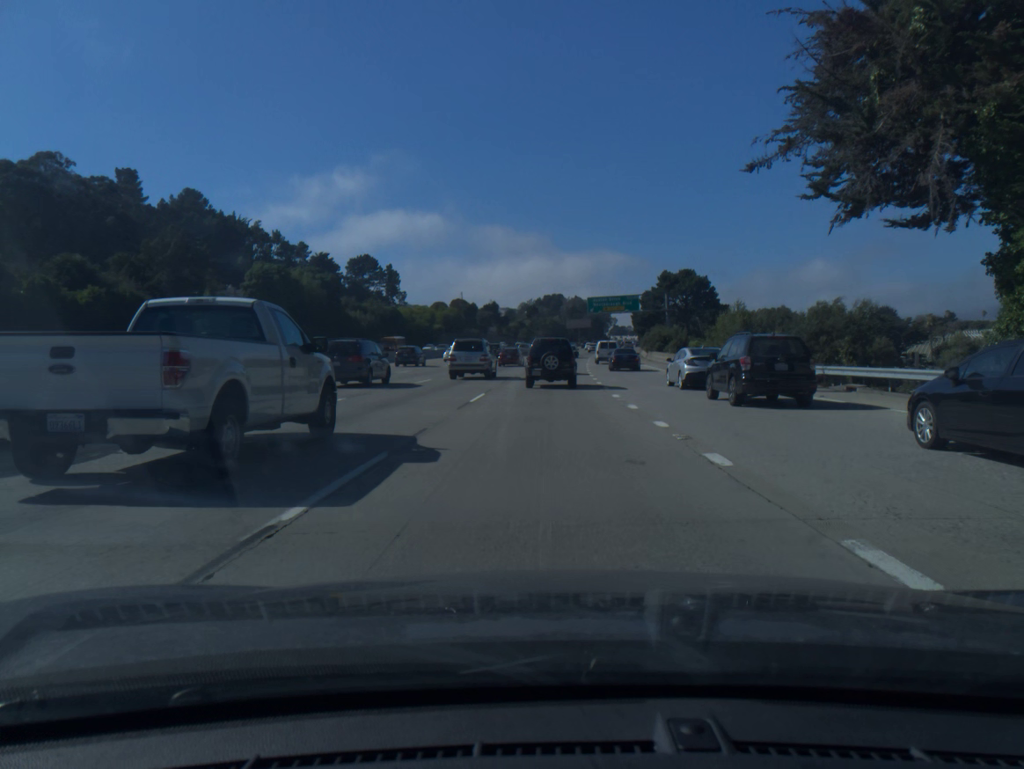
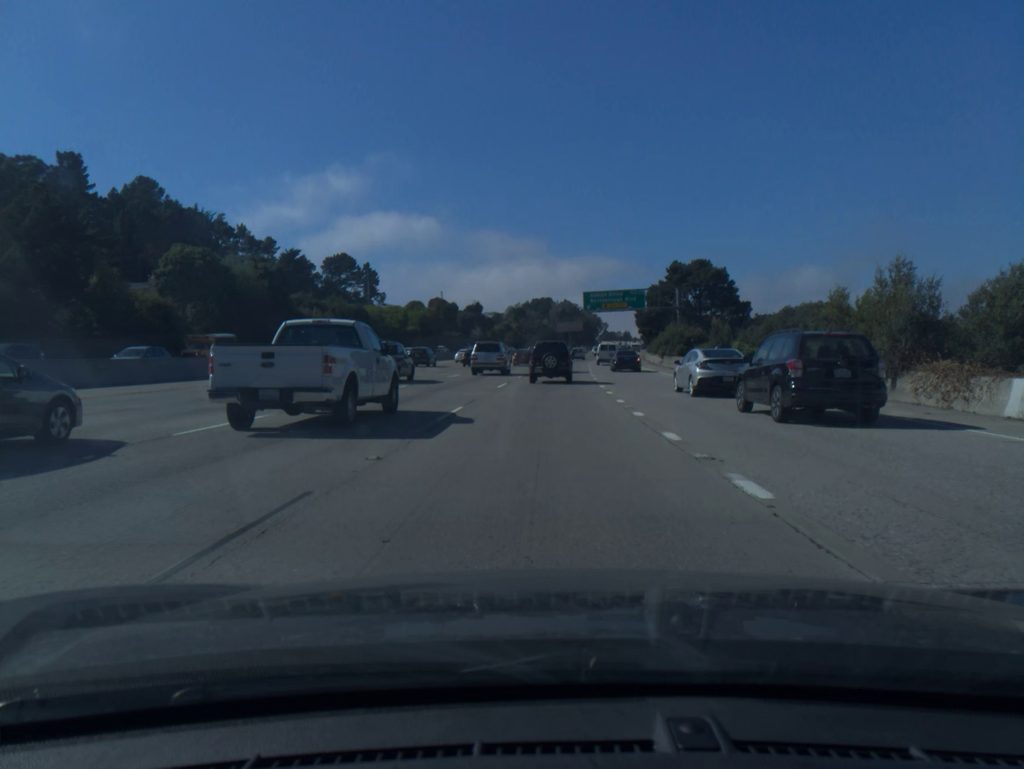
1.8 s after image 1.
(+0.2, +20.2) m; +1°
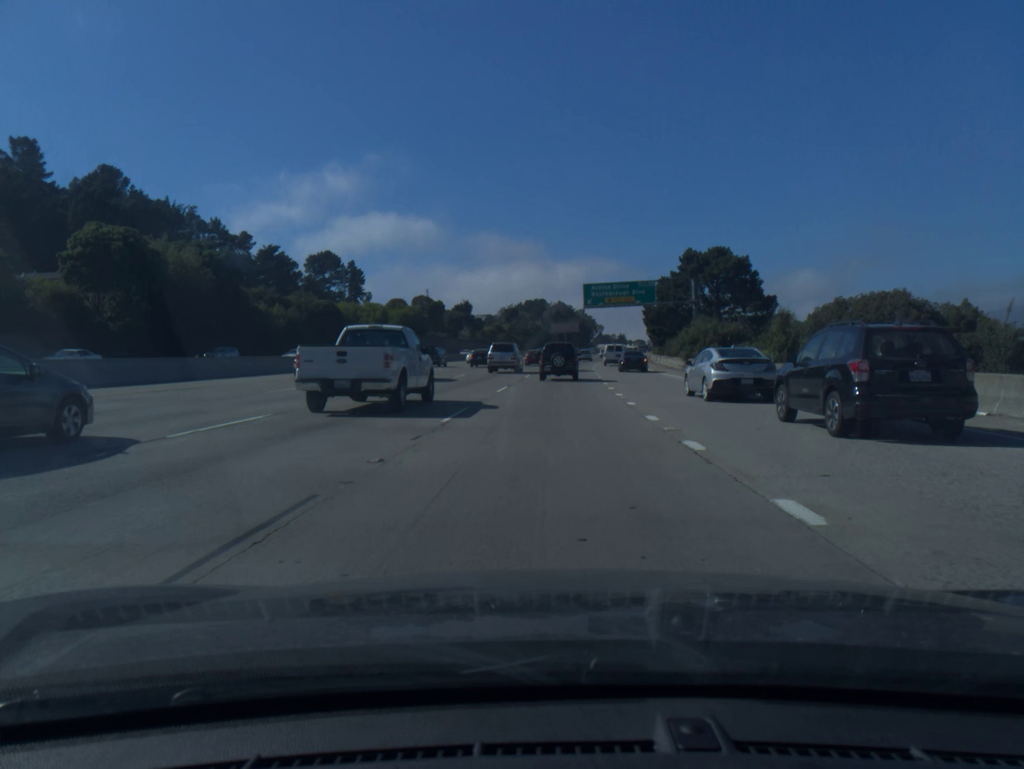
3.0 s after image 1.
(+0.1, +14.8) m; +1°
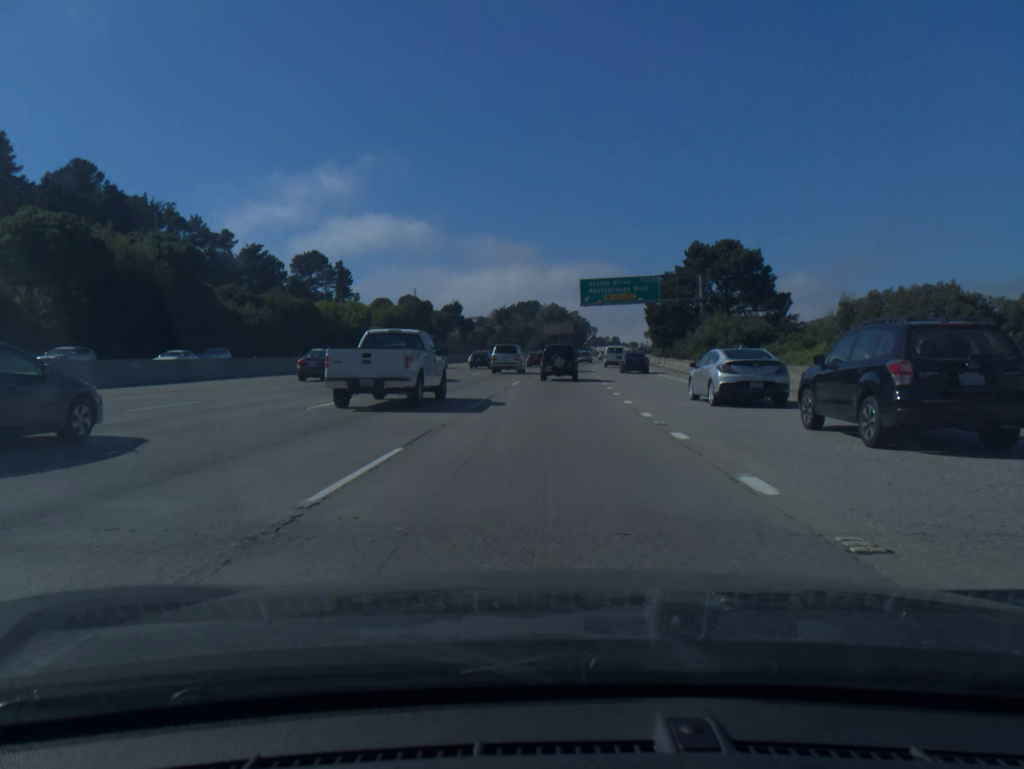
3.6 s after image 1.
(0.0, +7.8) m; +1°
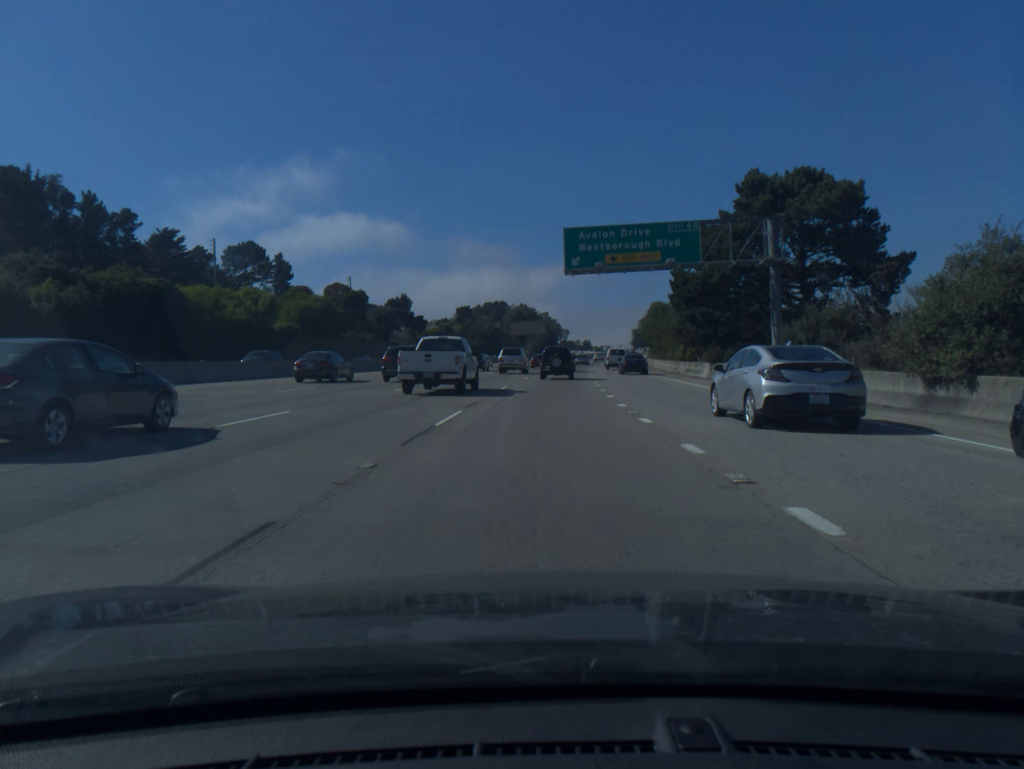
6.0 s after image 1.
(+0.7, +33.6) m; +2°
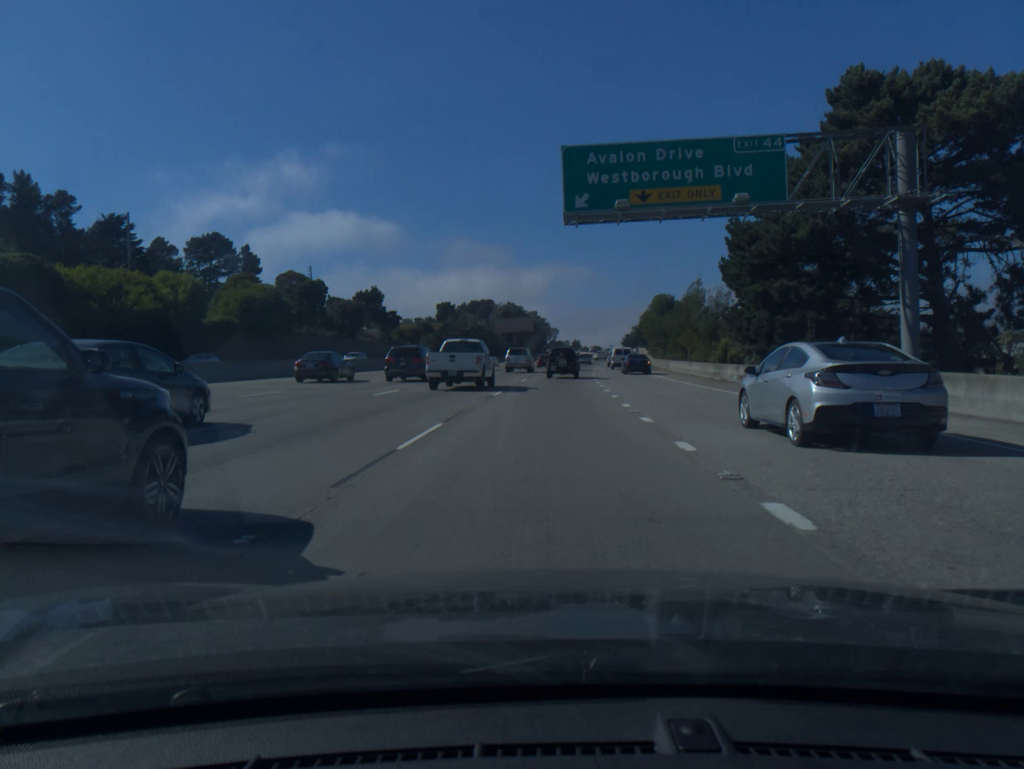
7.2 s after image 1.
(+0.1, +18.1) m; +1°
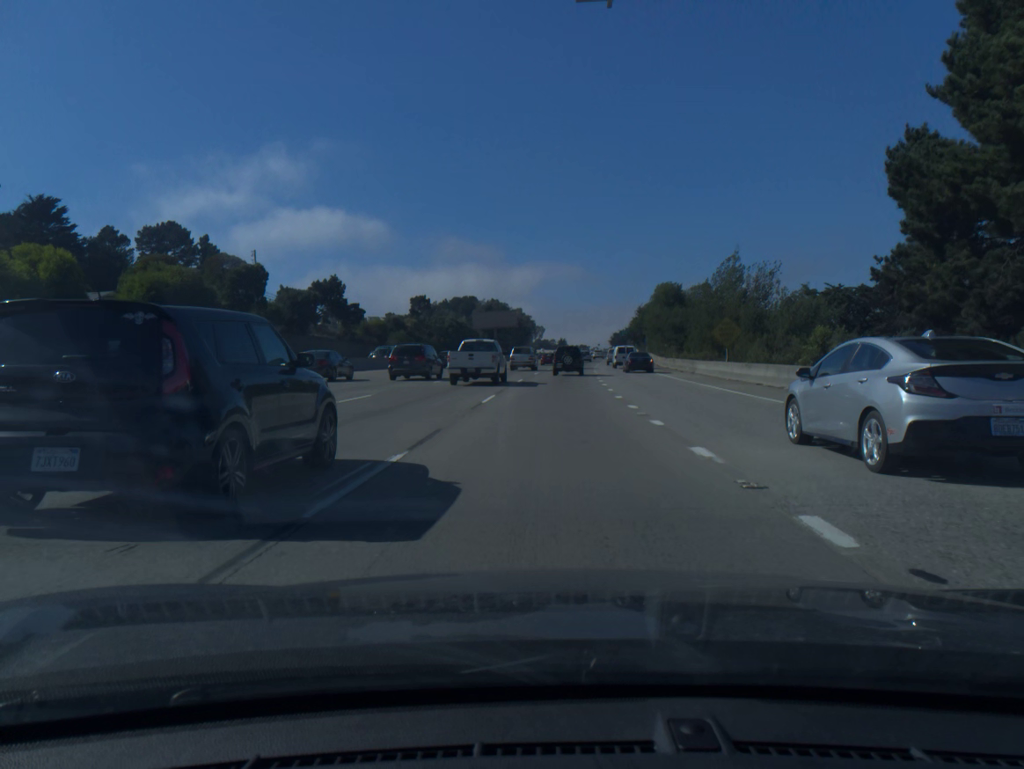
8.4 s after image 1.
(+0.2, +18.6) m; +1°
